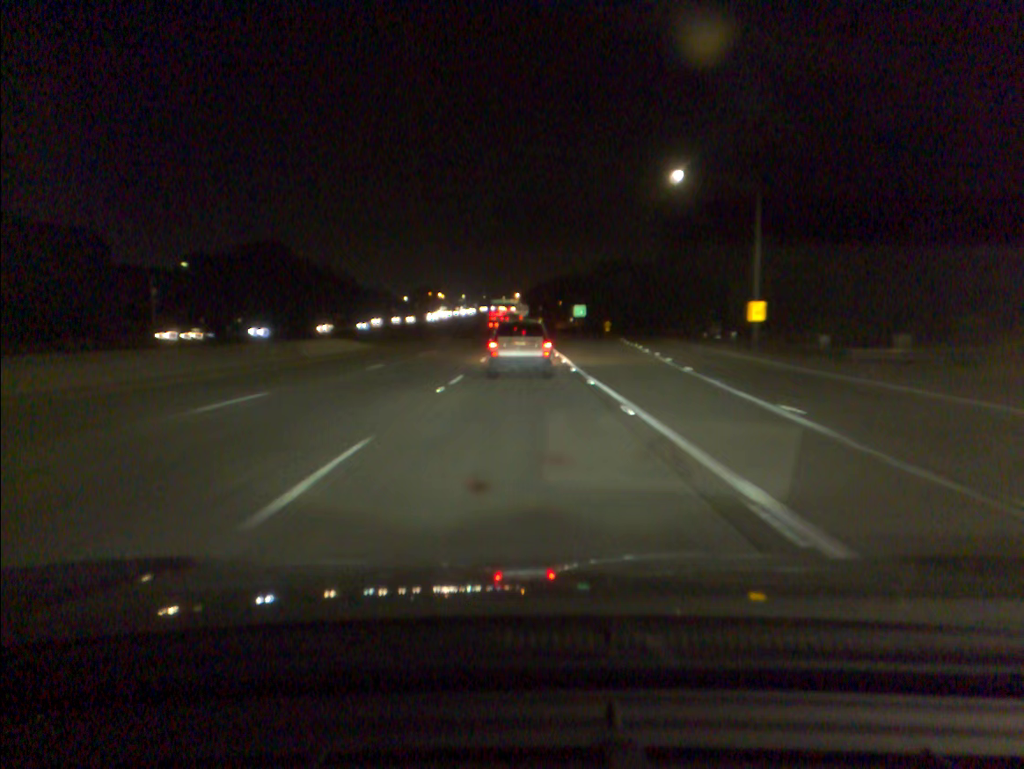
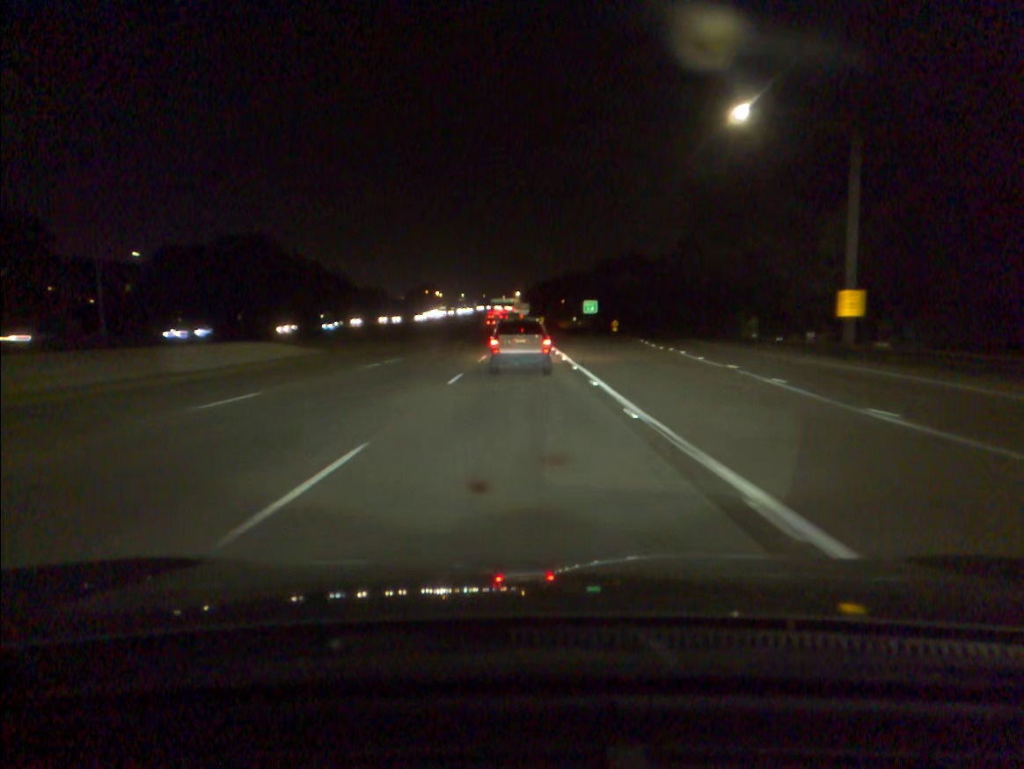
(0.0, +15.1) m; 0°
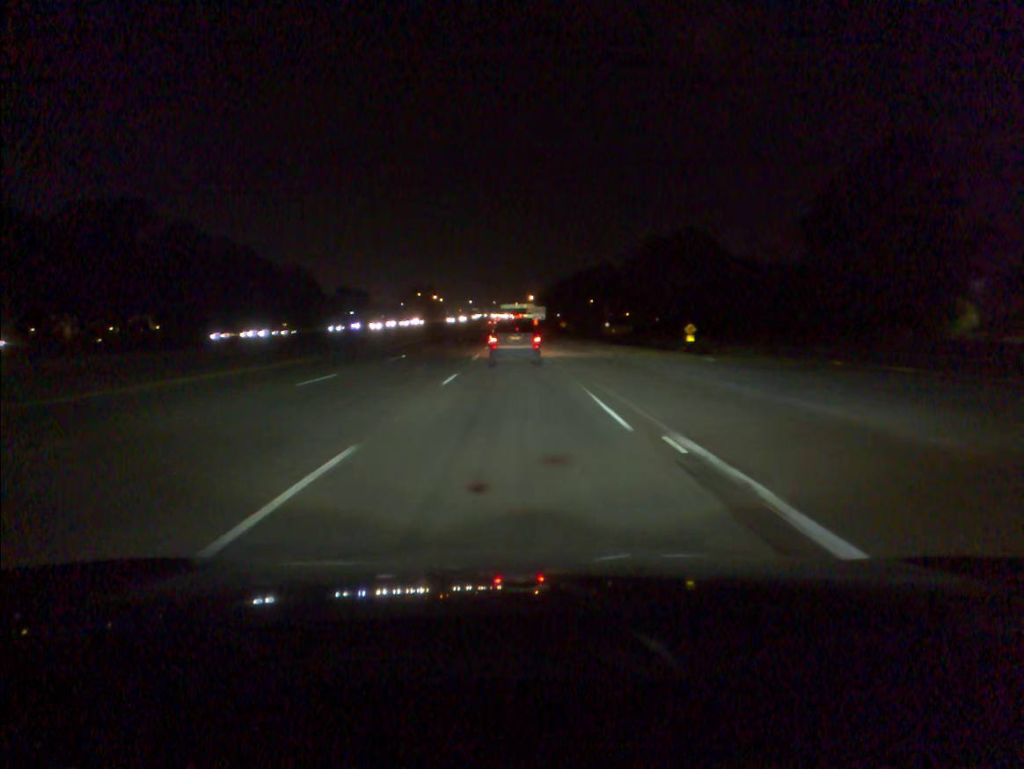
(-0.2, +74.1) m; -1°
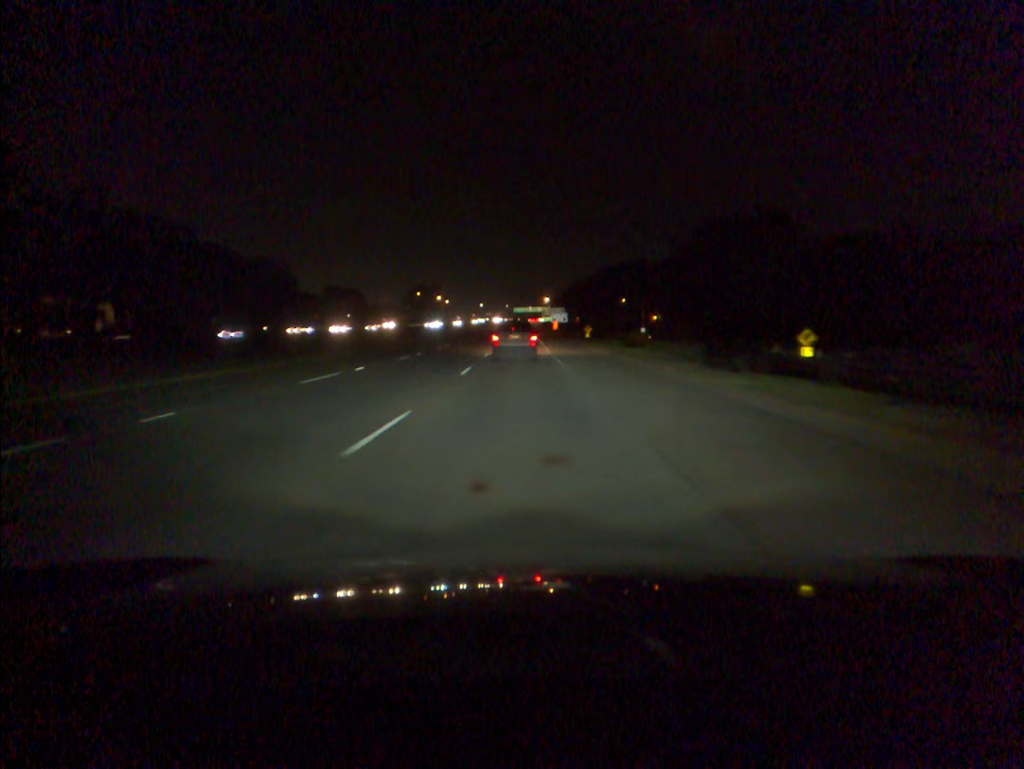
(-0.5, +43.1) m; -1°
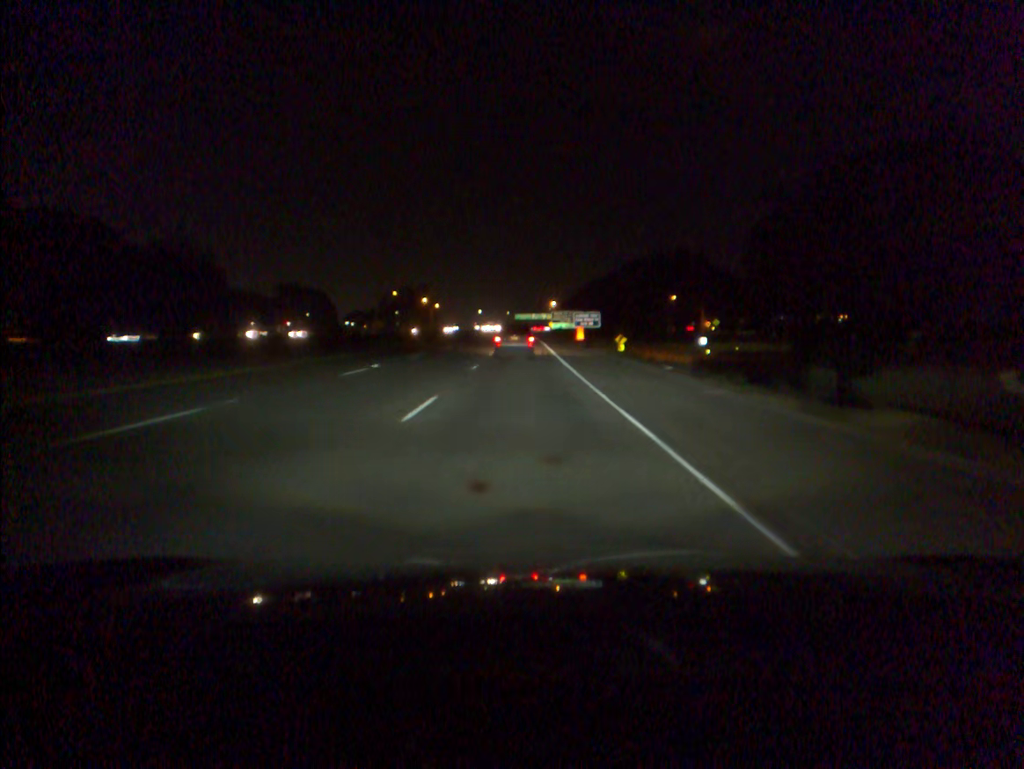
(-0.2, +57.5) m; 0°
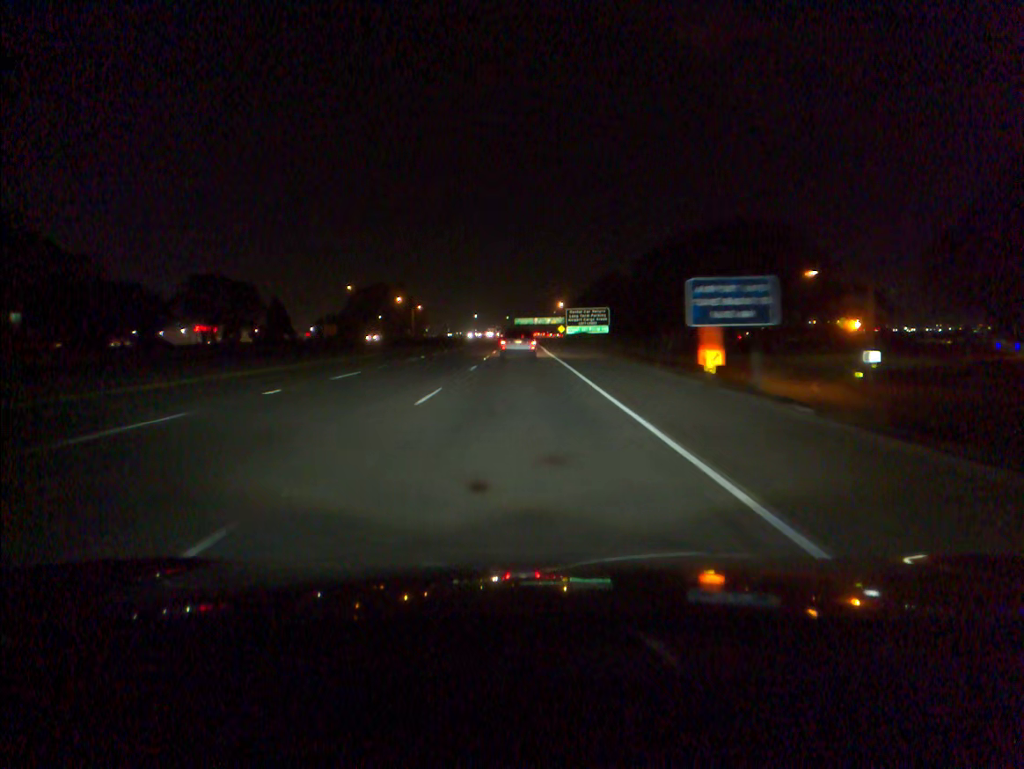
(0.0, +57.9) m; 0°
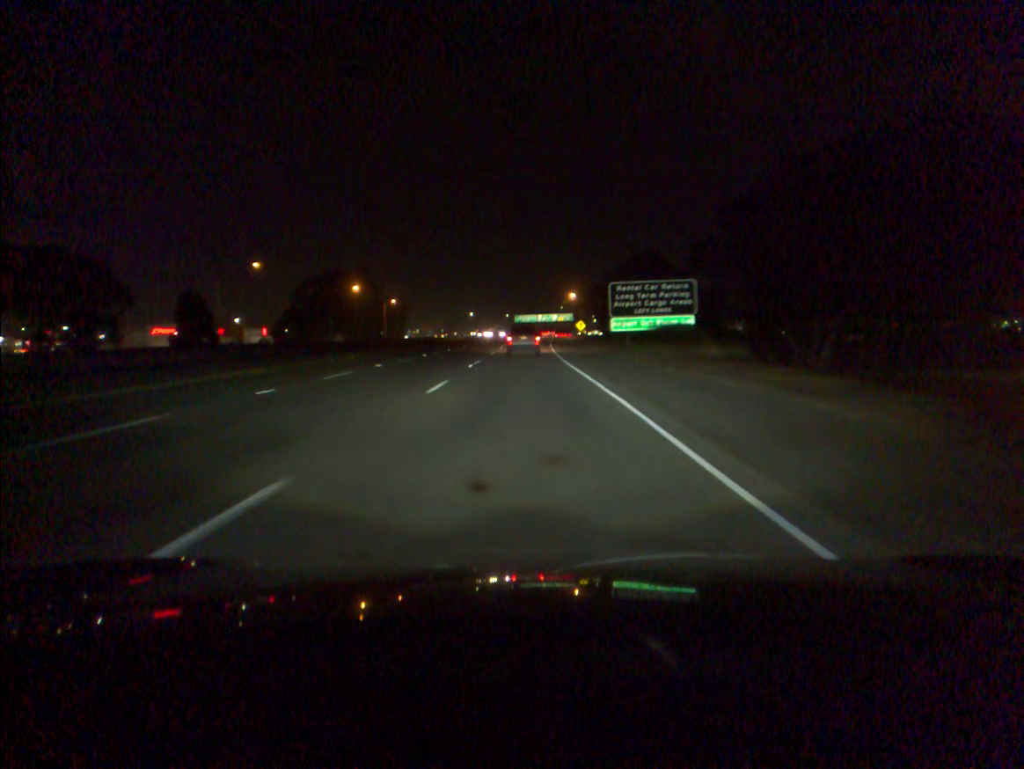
(0.0, +58.4) m; 0°
